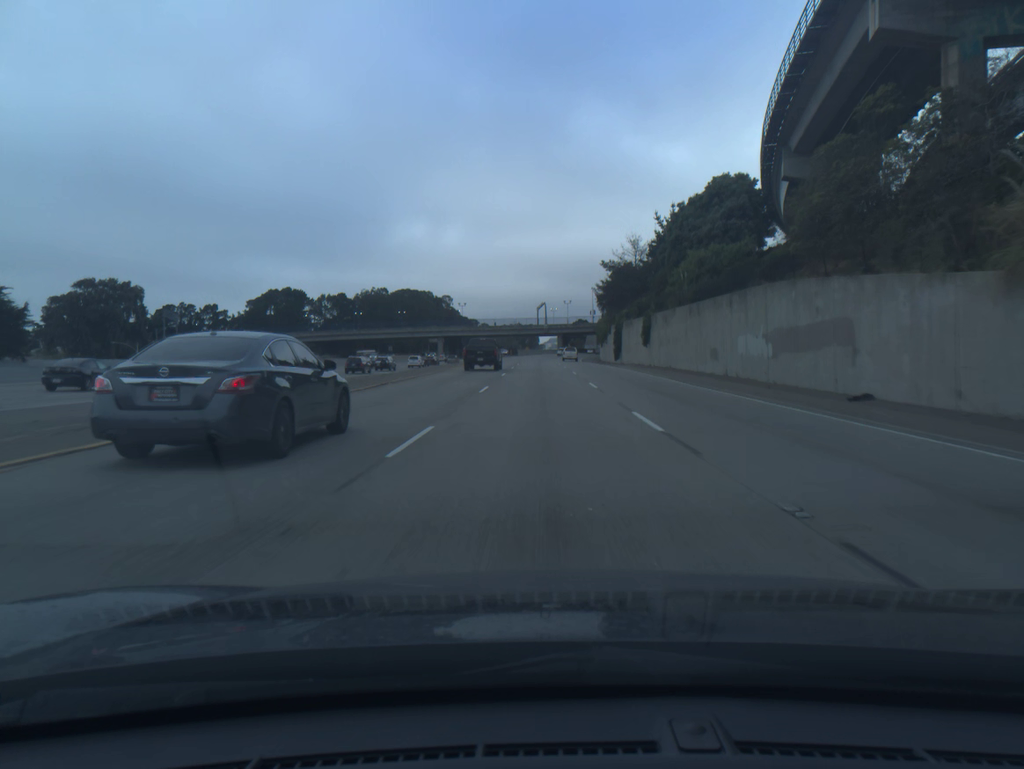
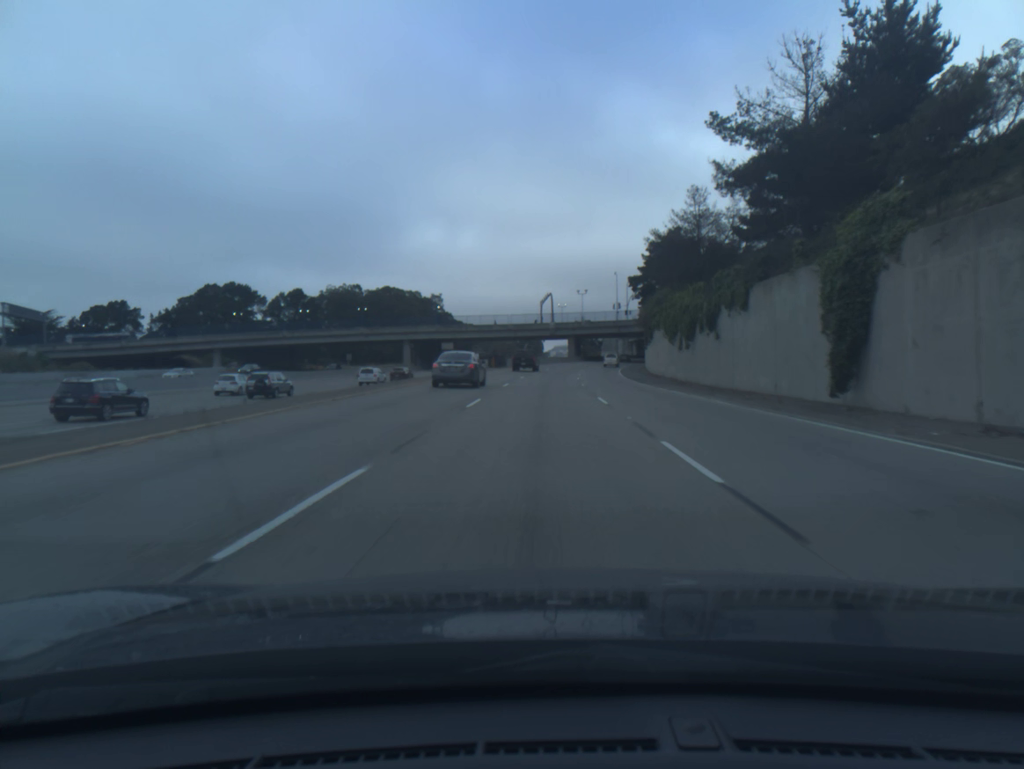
(-0.1, +61.3) m; 0°
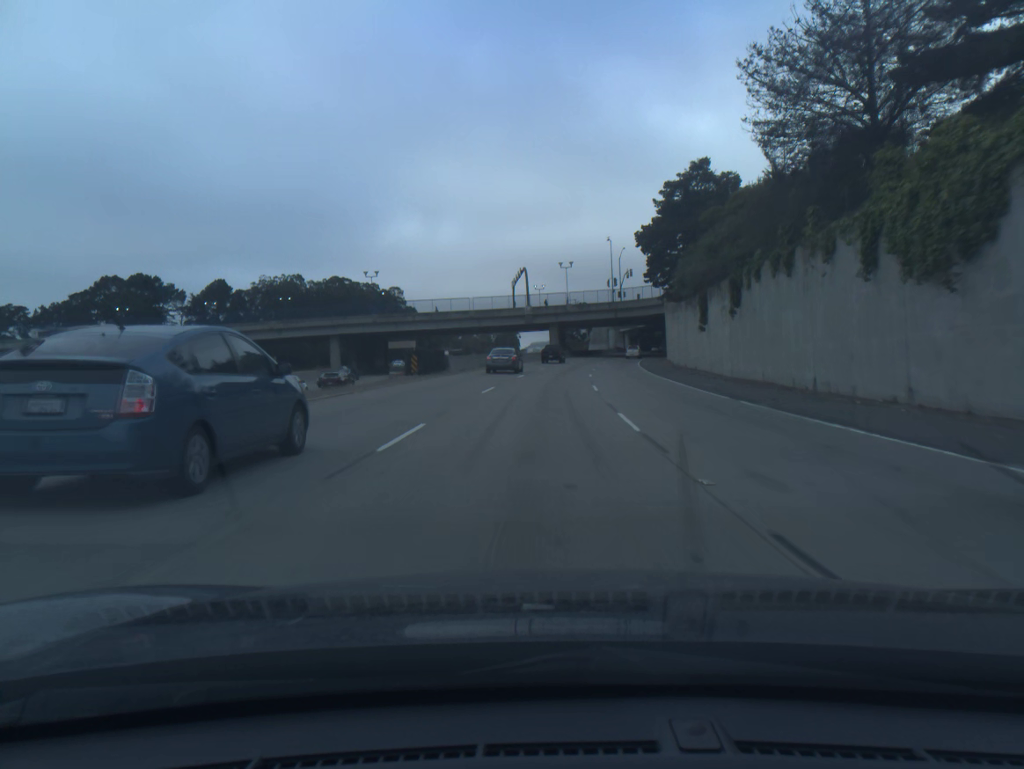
(+0.4, +38.0) m; +2°
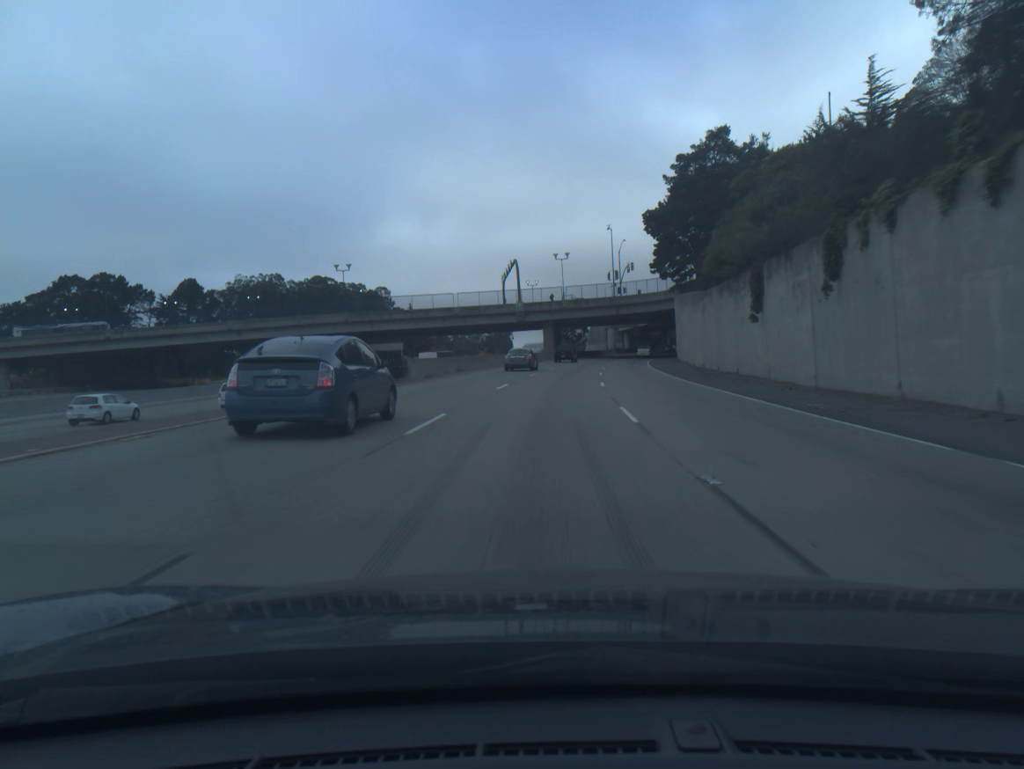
(+0.1, +12.5) m; 0°
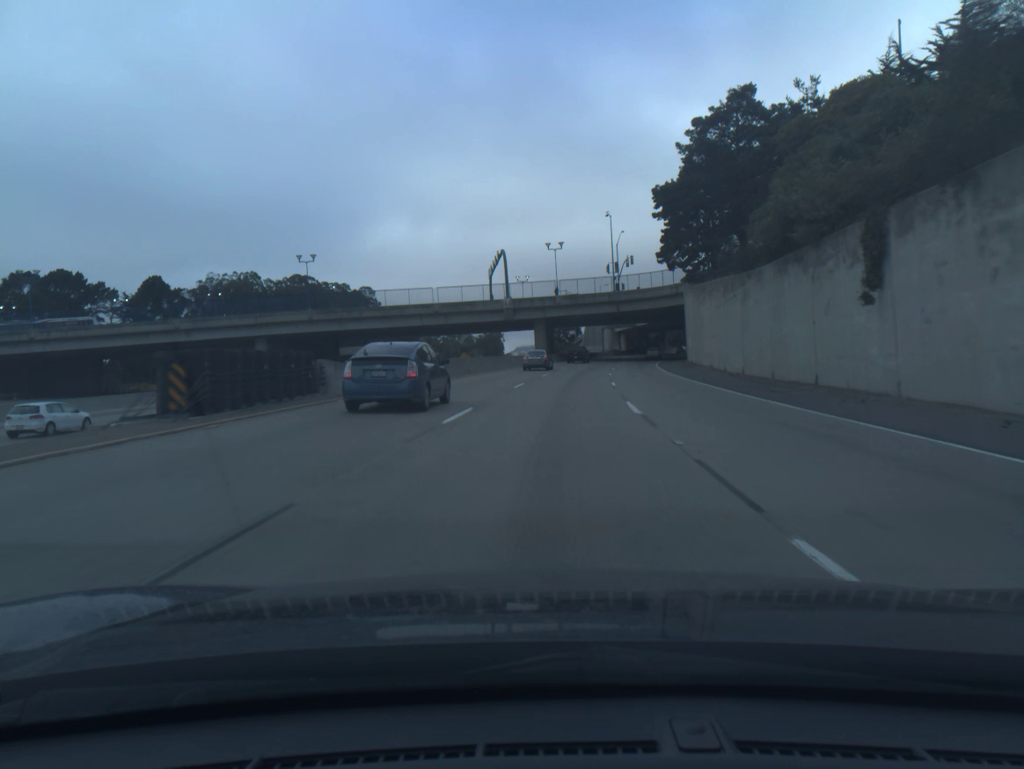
(+0.1, +12.4) m; +1°
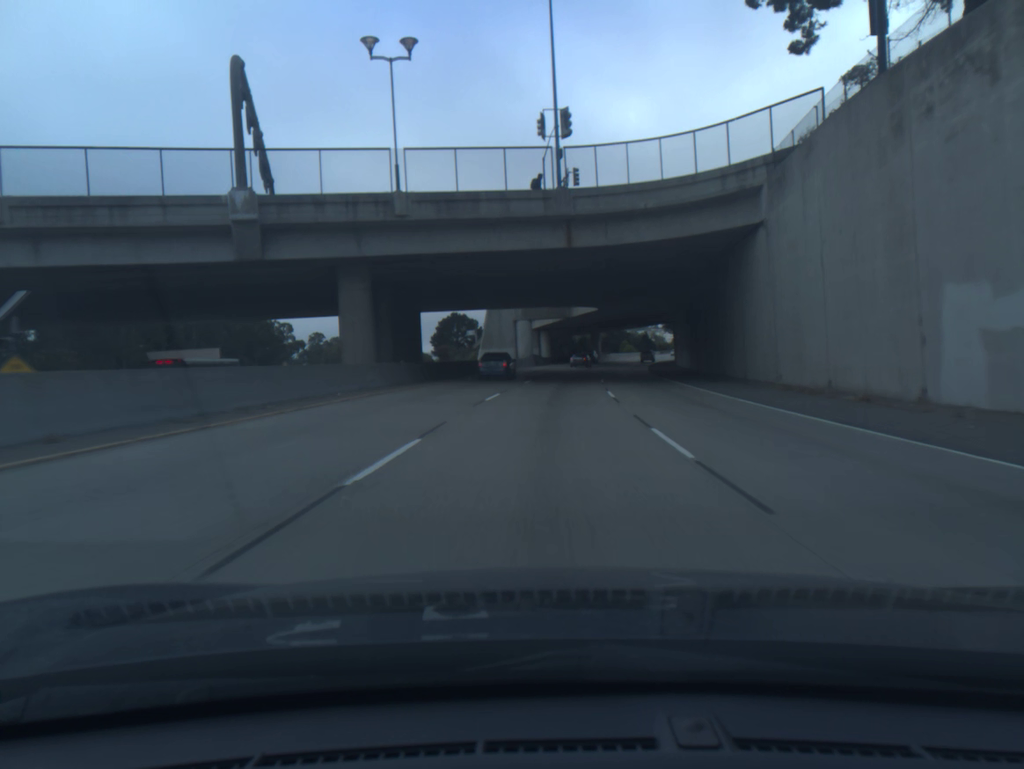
(+3.8, +63.0) m; +7°
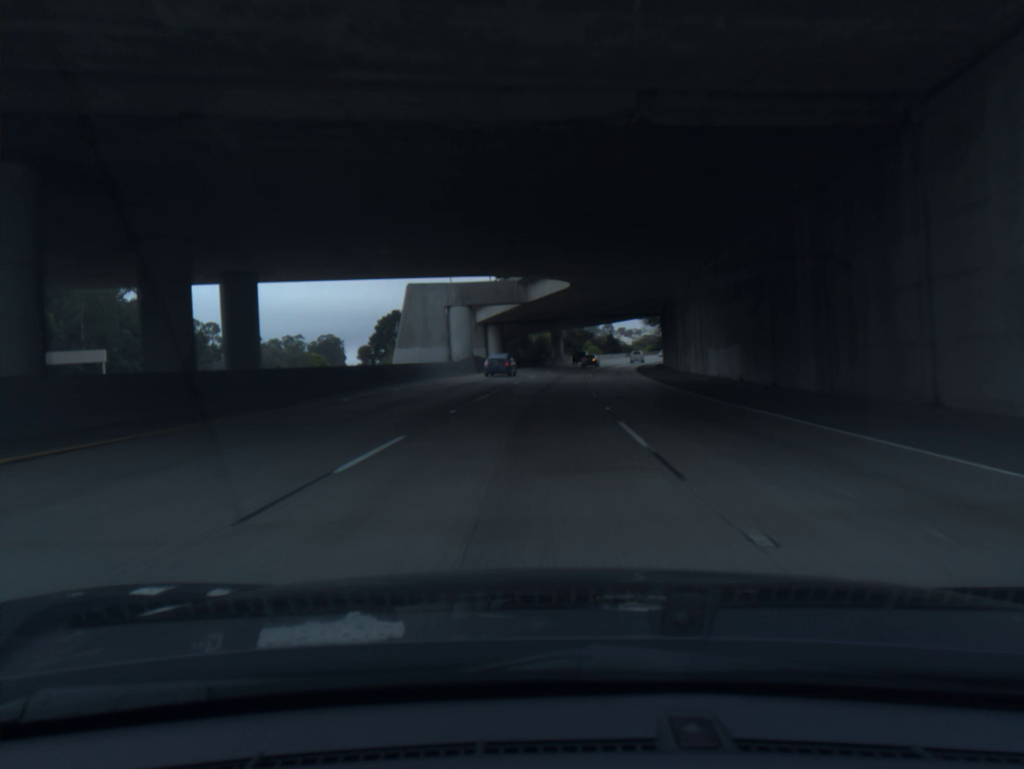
(+0.8, +27.3) m; +3°
